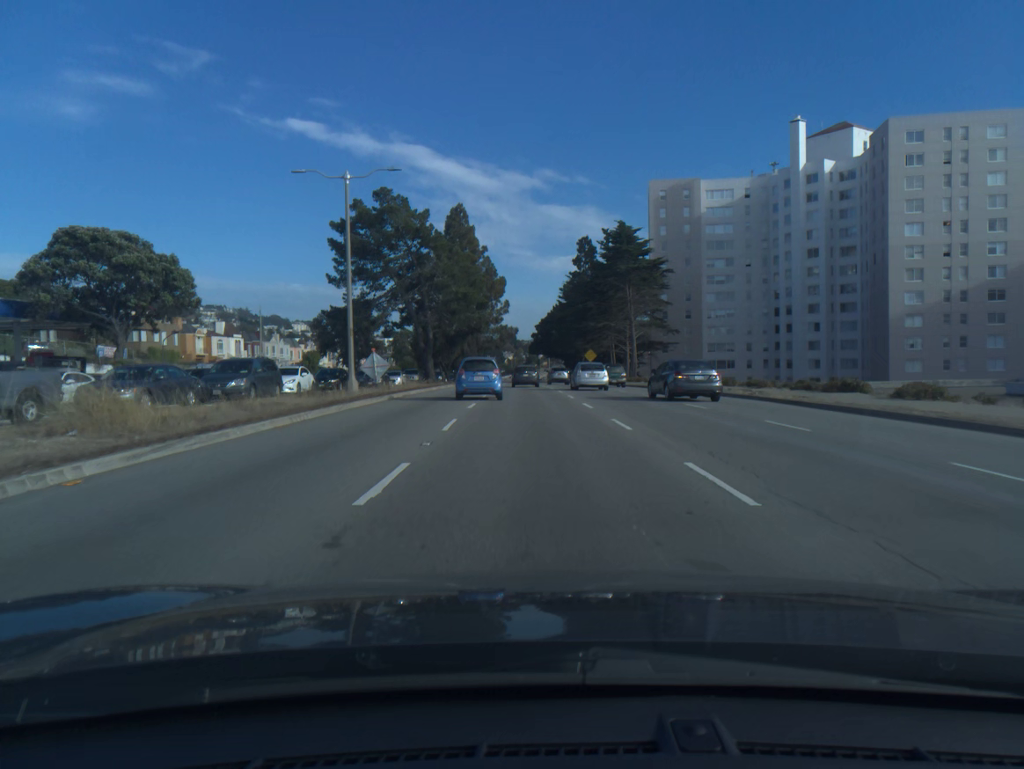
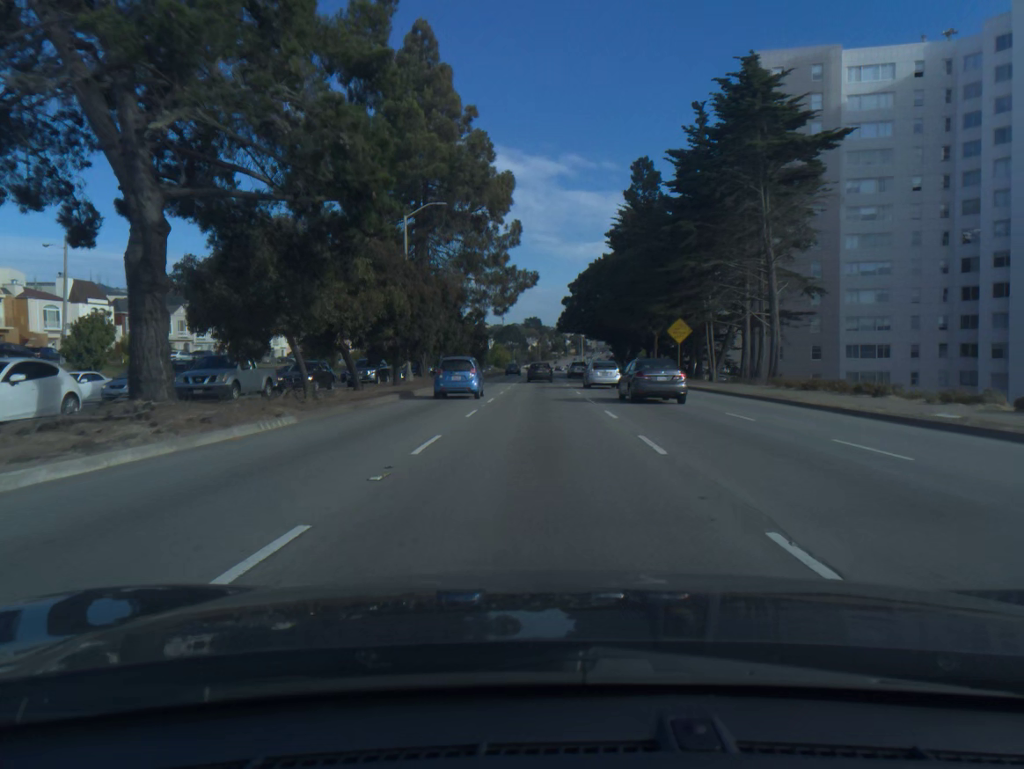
(-1.0, +47.9) m; -2°
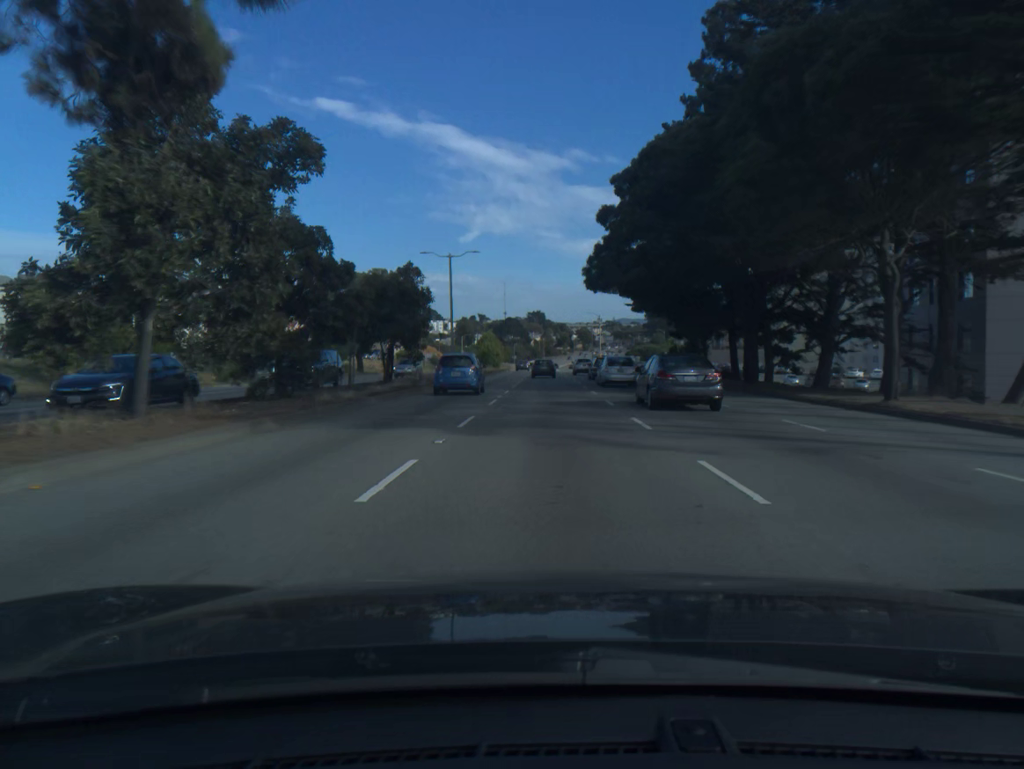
(-0.2, +40.7) m; 0°
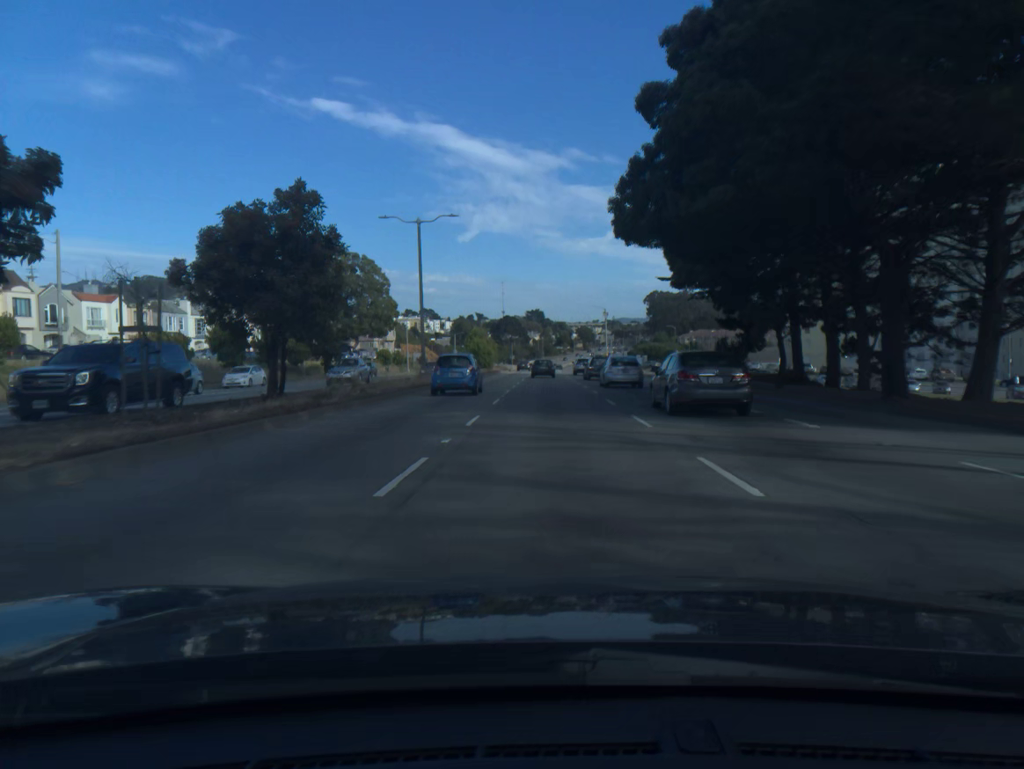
(0.0, +14.4) m; 0°
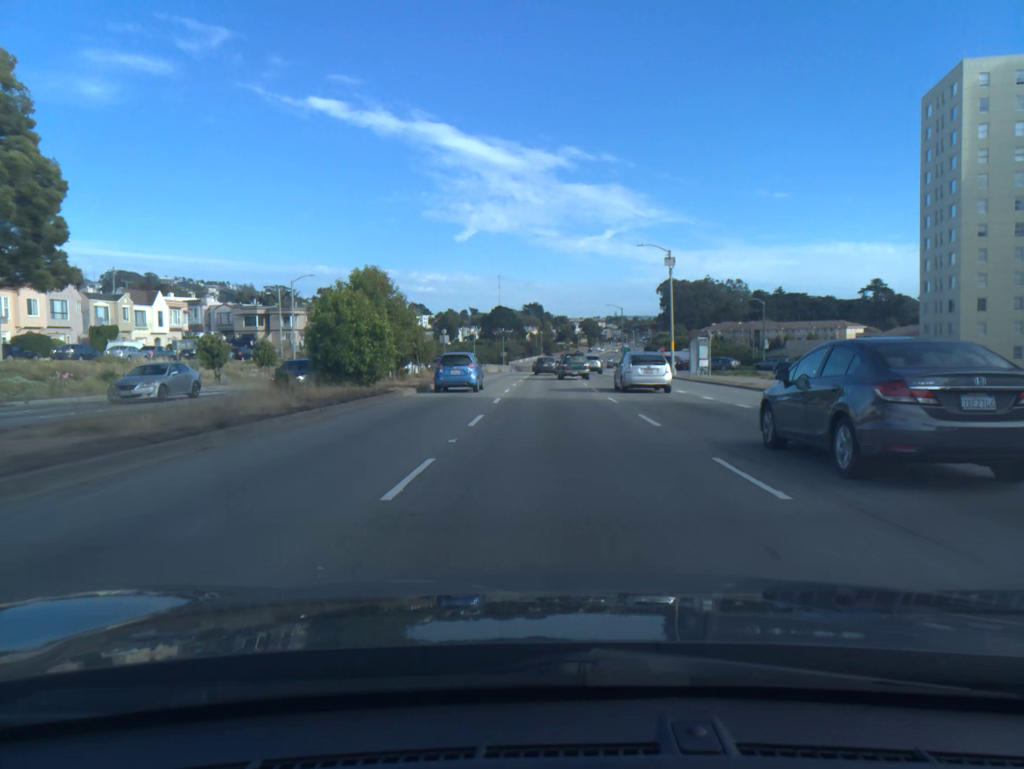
(+0.1, +59.5) m; 0°
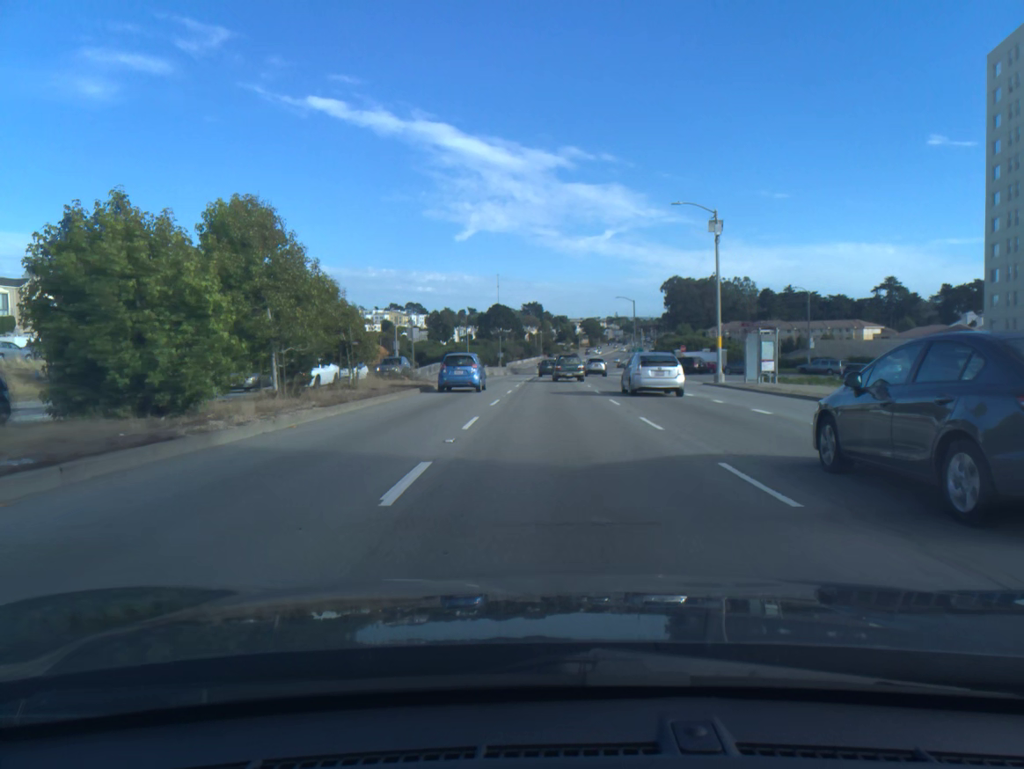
(0.0, +15.1) m; 0°
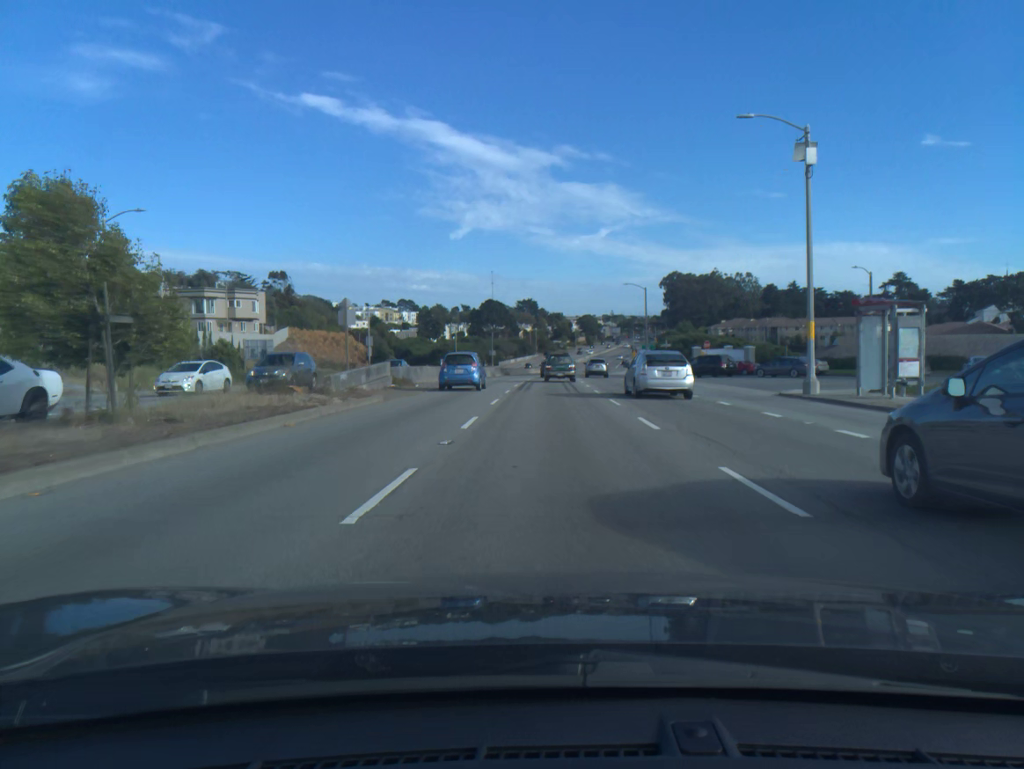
(0.0, +15.2) m; 0°
